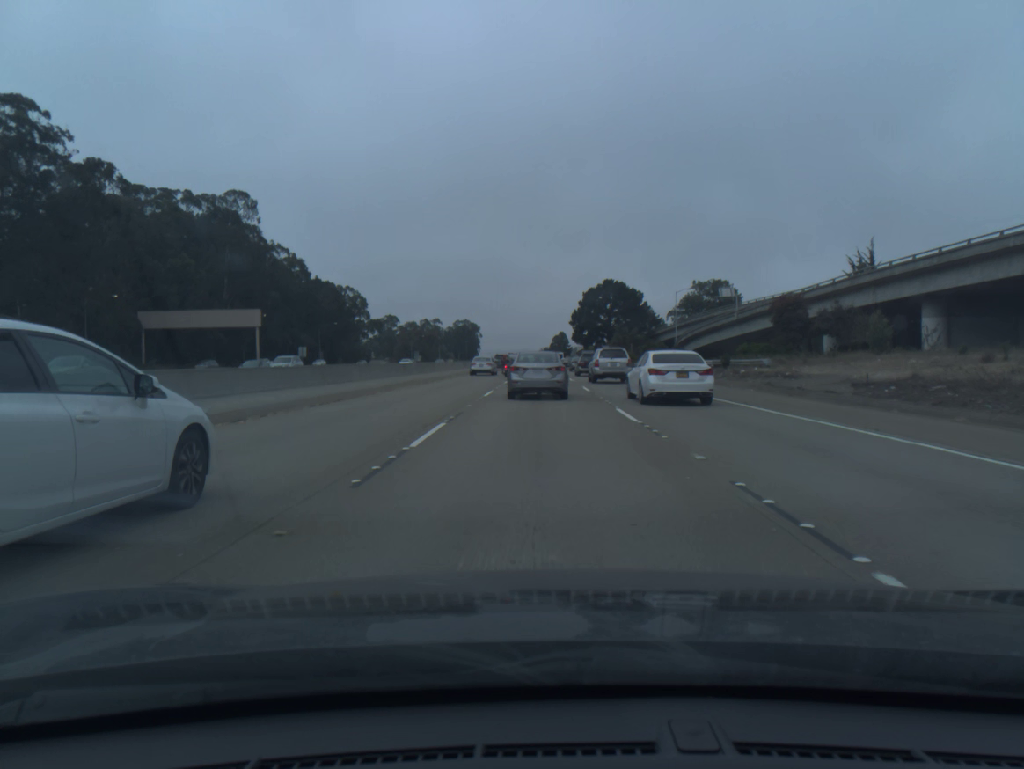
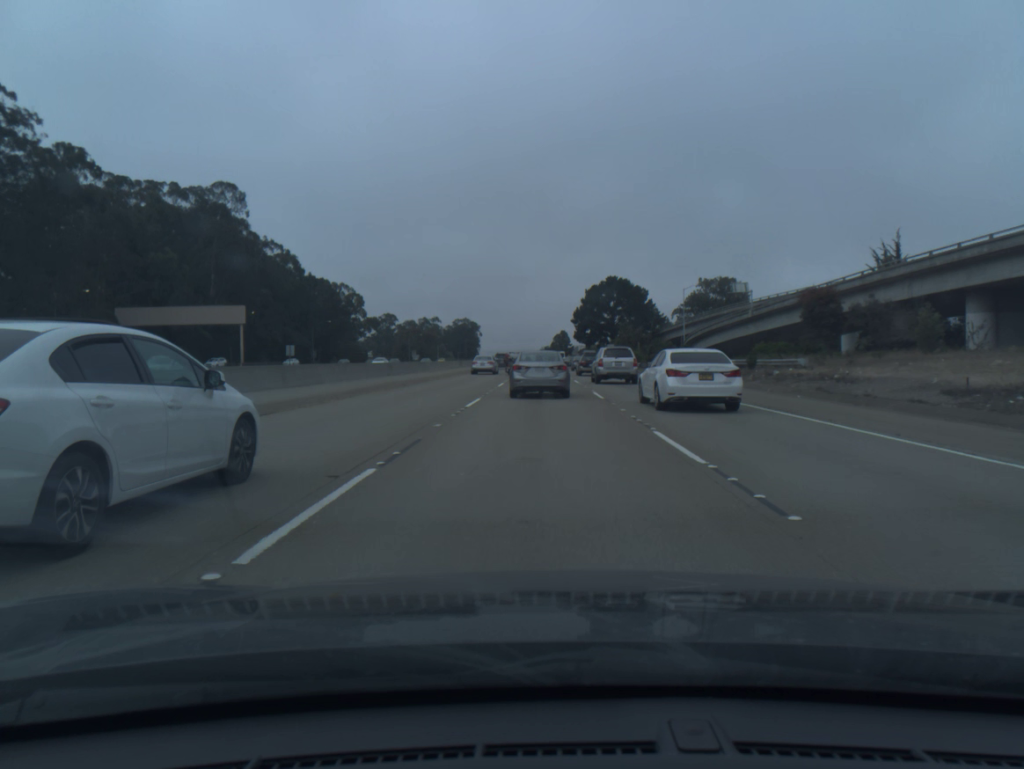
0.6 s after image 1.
(0.0, +6.1) m; 0°
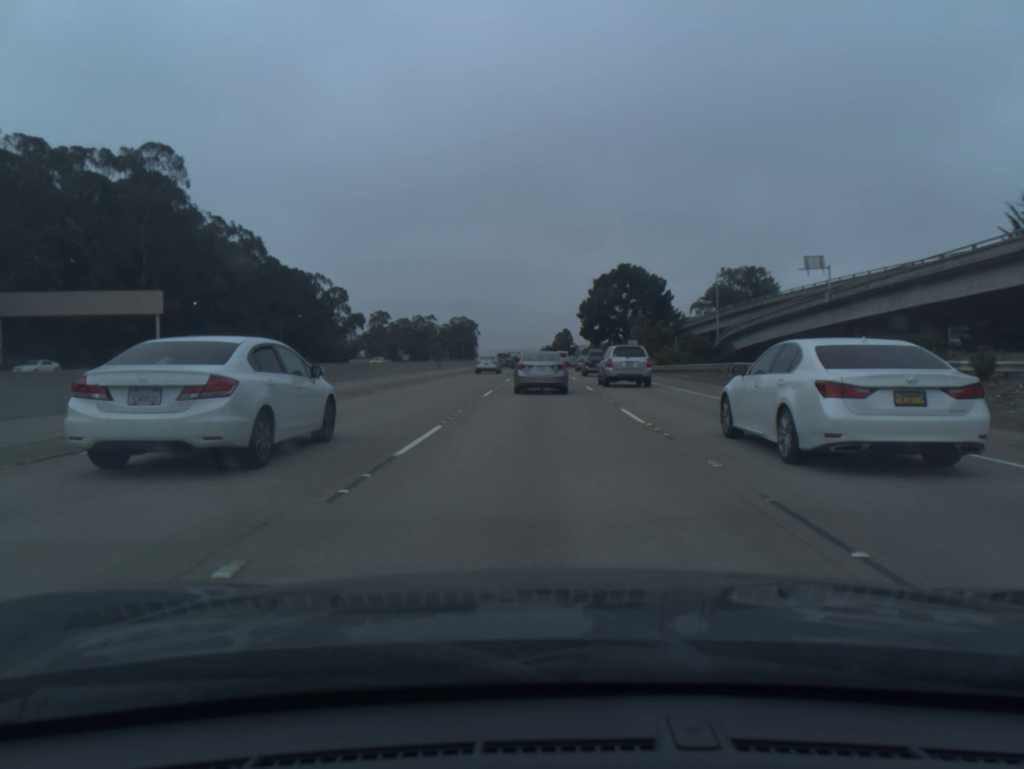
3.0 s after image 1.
(-0.1, +23.9) m; 0°
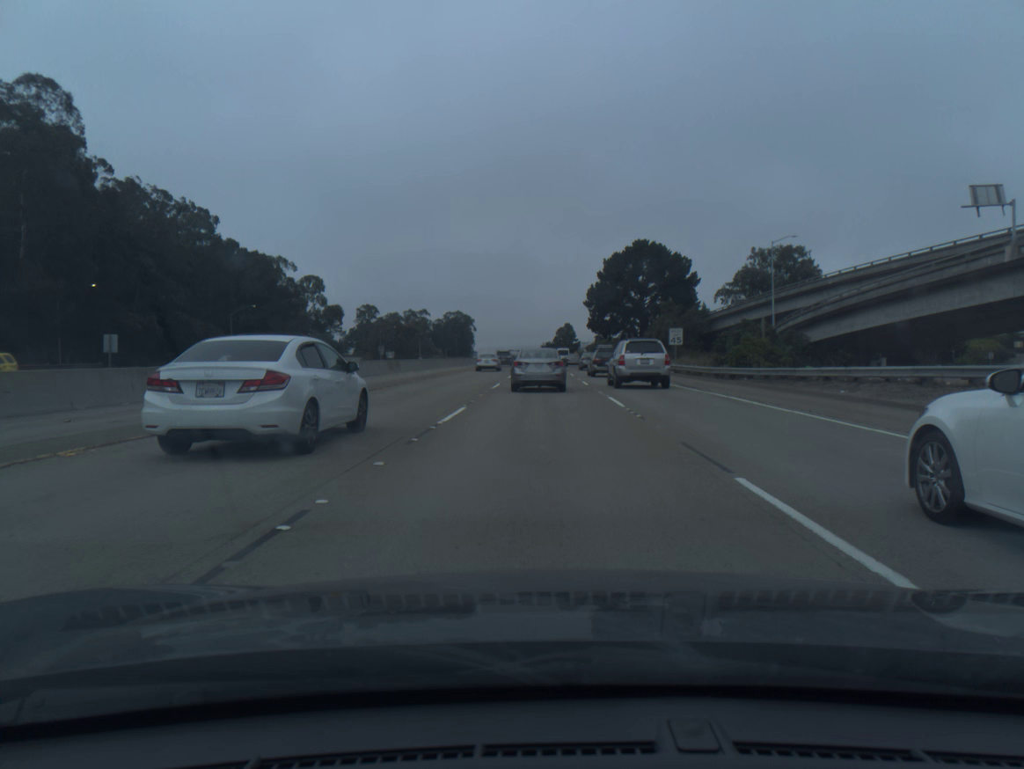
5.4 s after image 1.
(0.0, +25.1) m; 0°
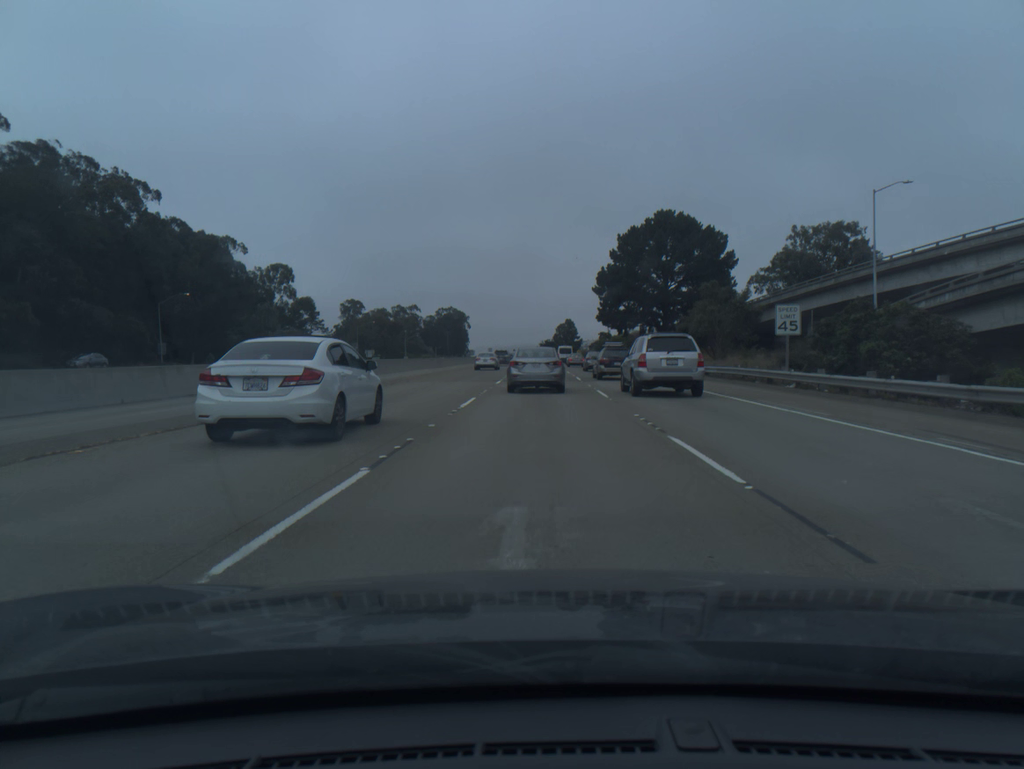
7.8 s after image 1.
(0.0, +24.6) m; 0°
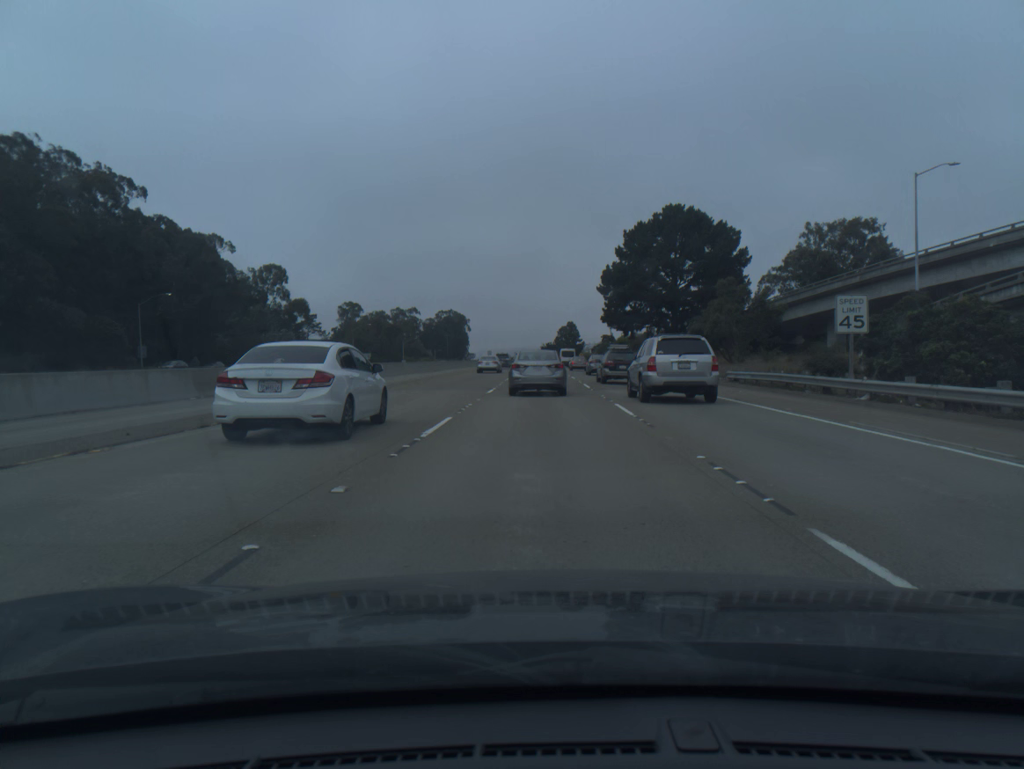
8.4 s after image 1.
(0.0, +6.0) m; 0°
